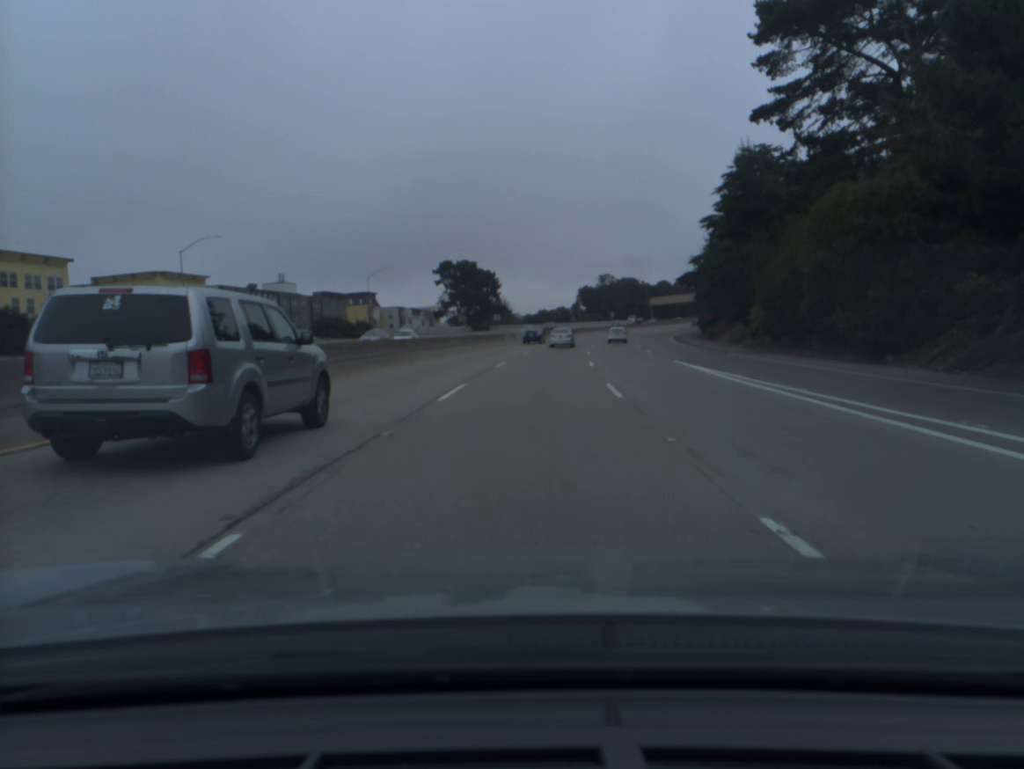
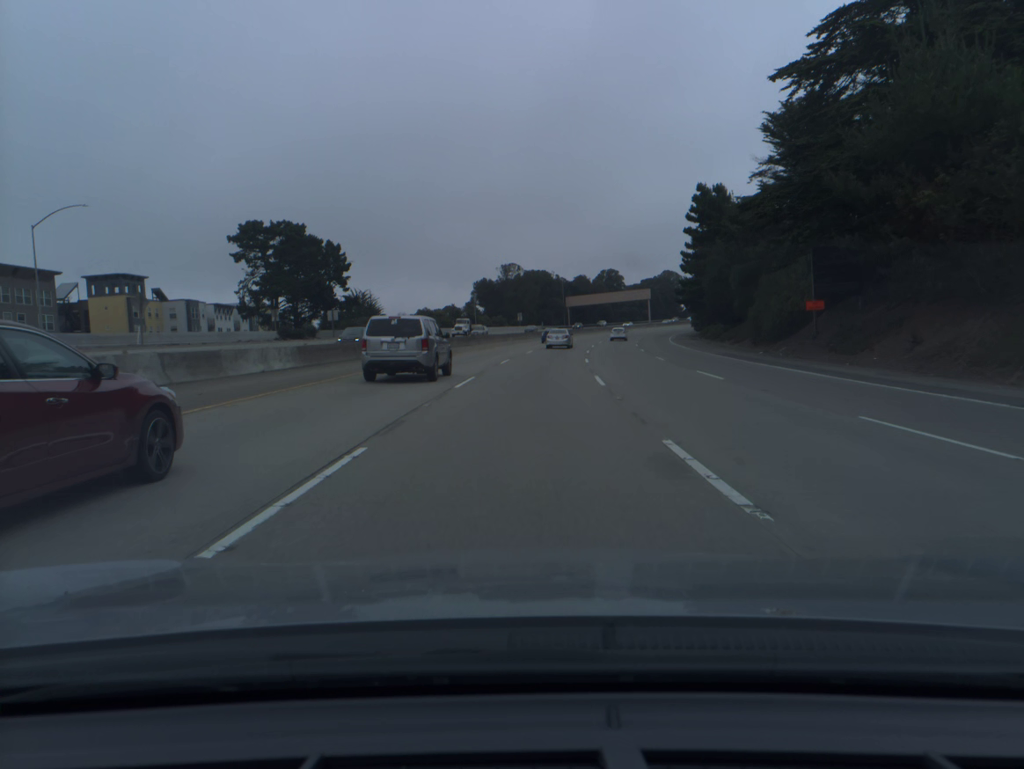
(+4.6, +68.3) m; +8°
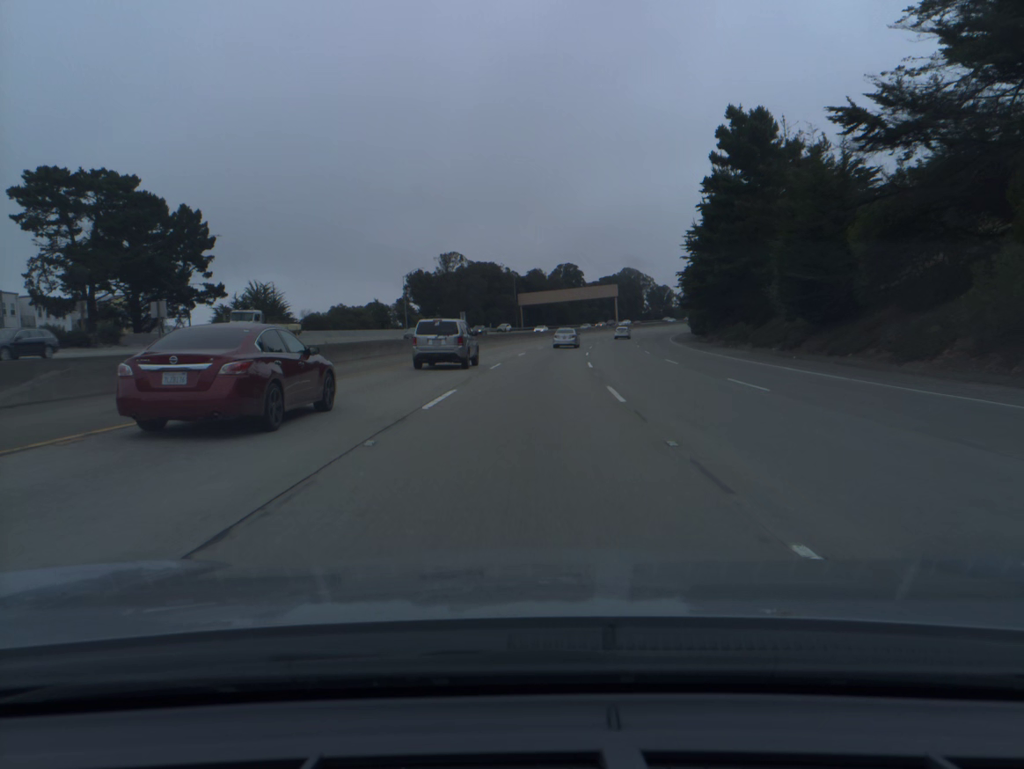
(+1.1, +34.2) m; +4°
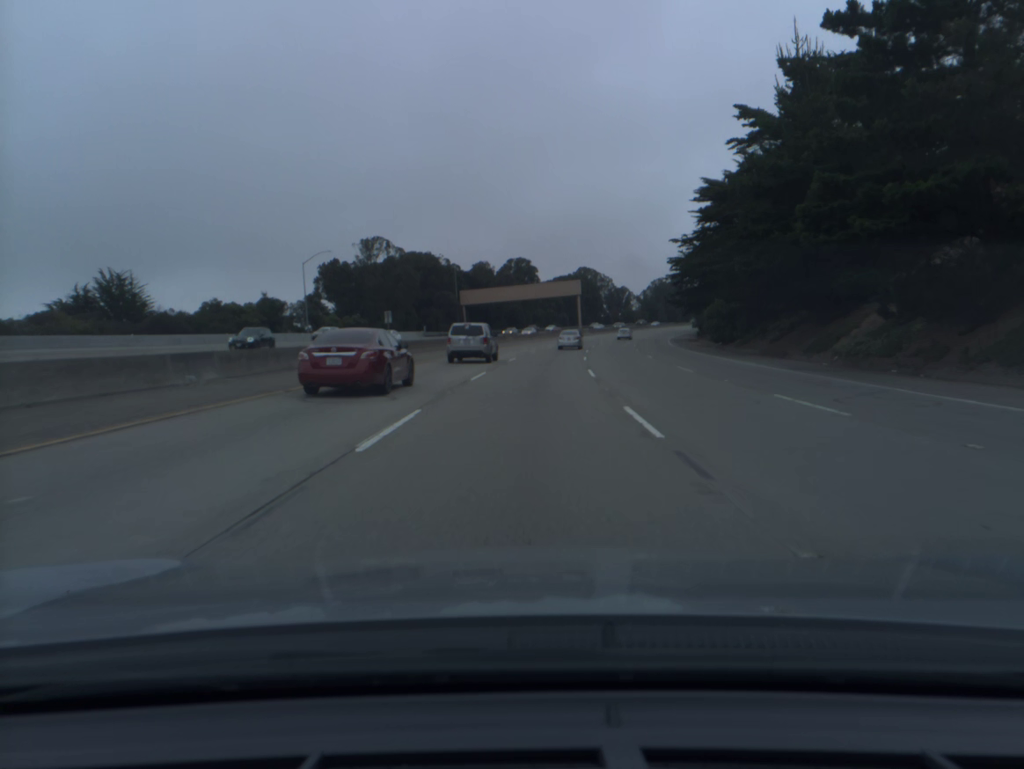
(+1.1, +34.1) m; +4°
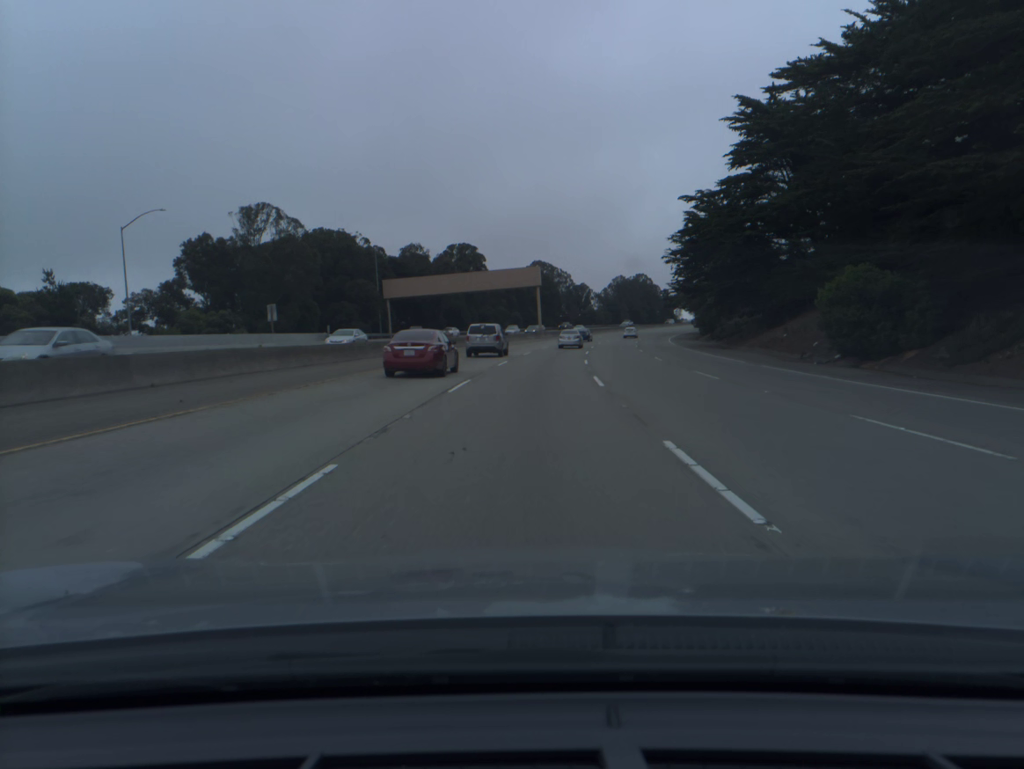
(+1.1, +34.1) m; +4°
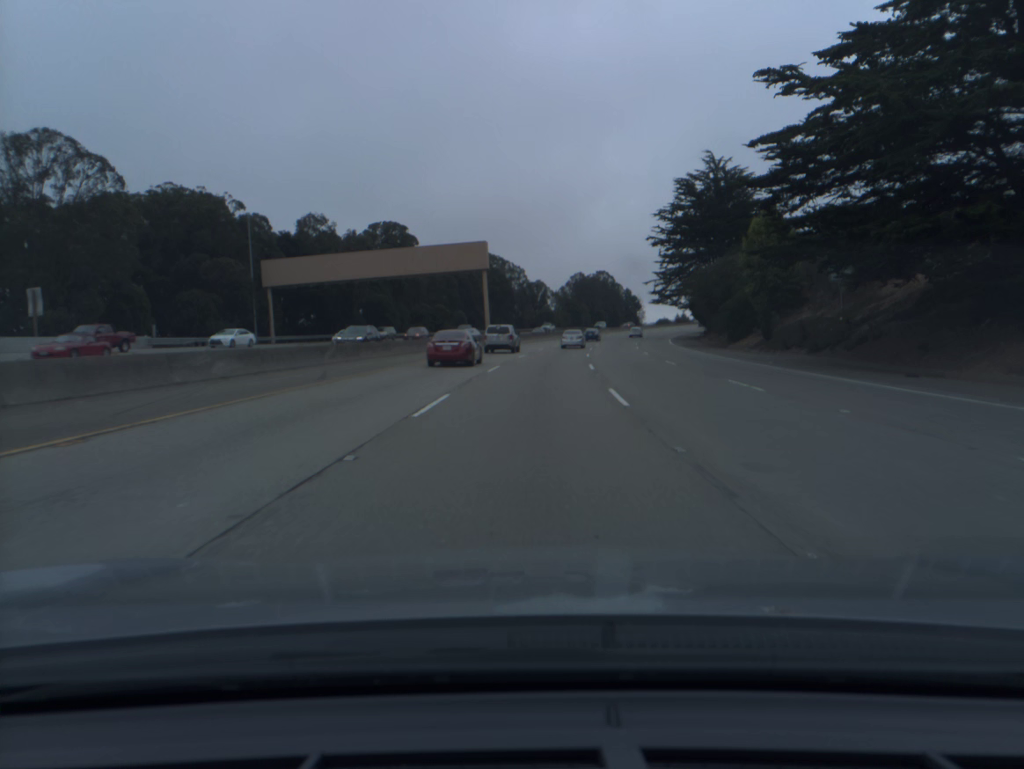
(+1.0, +34.0) m; +4°
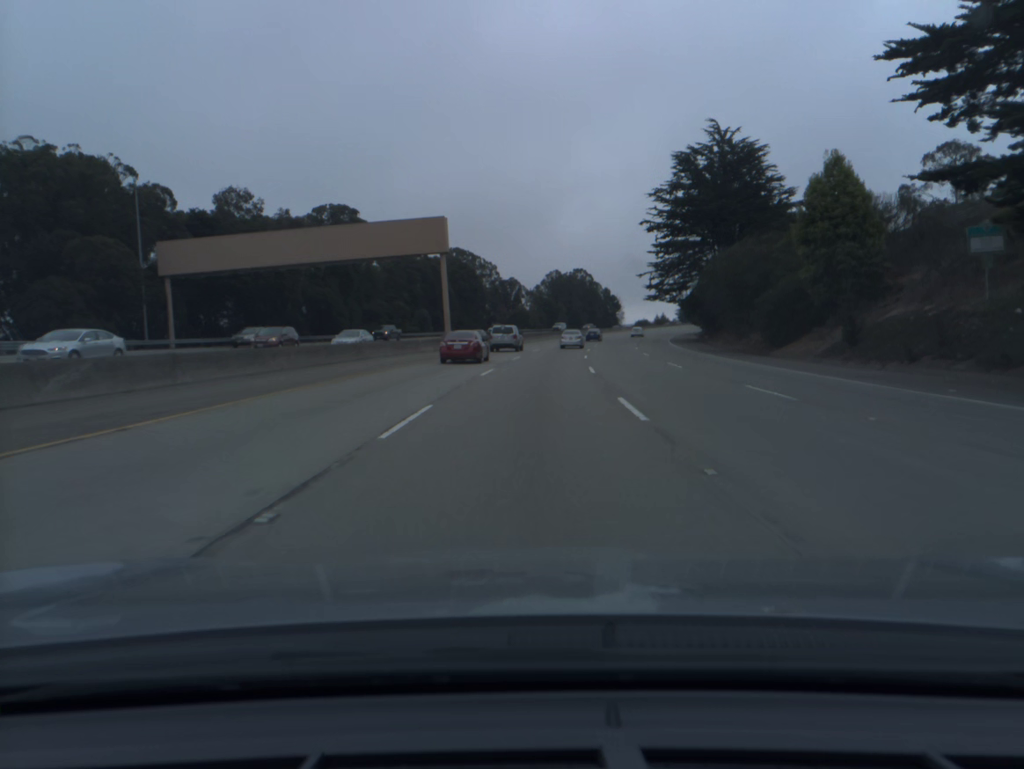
(+0.3, +17.0) m; +2°
